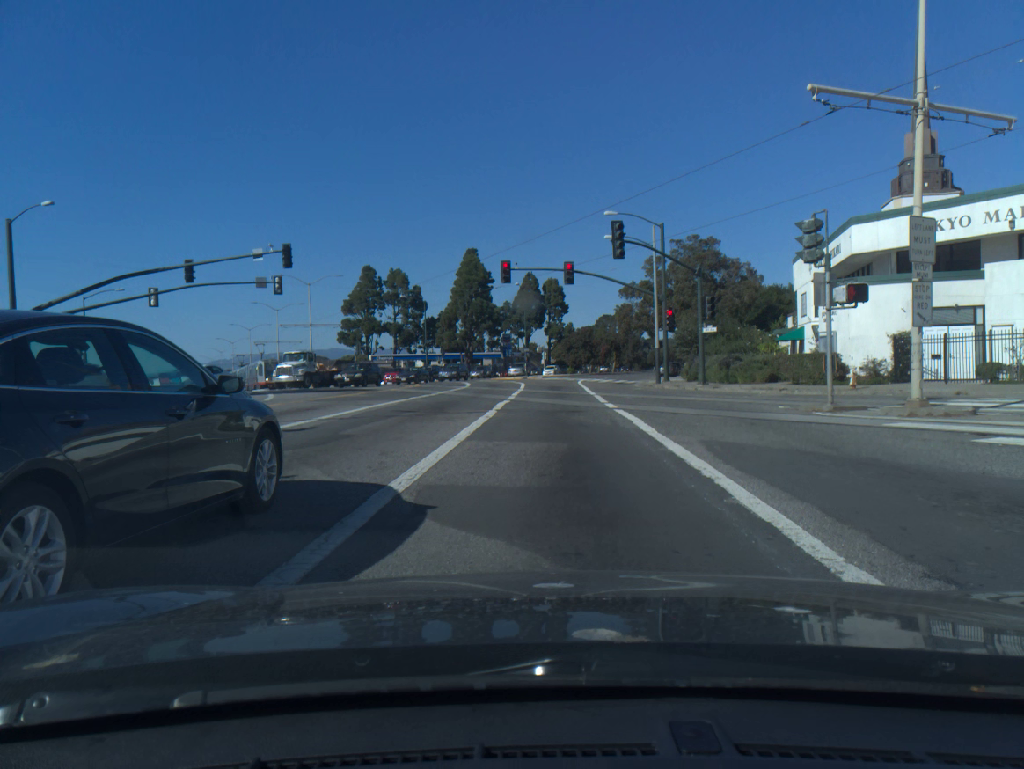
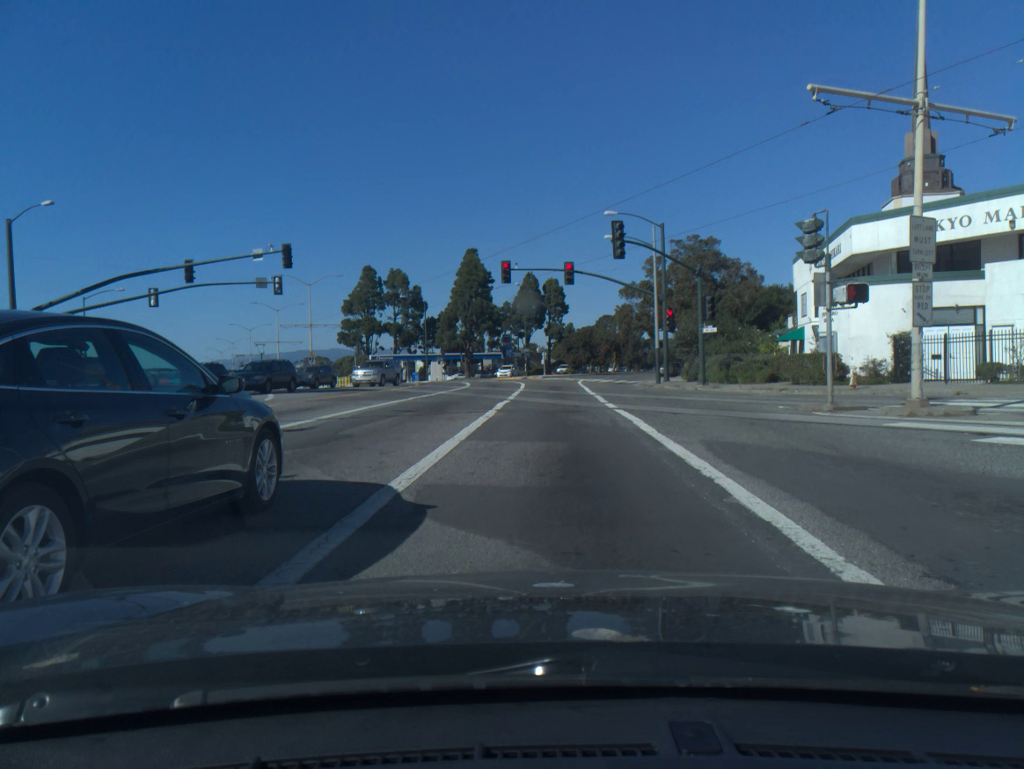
(0.0, 0.0) m; 0°
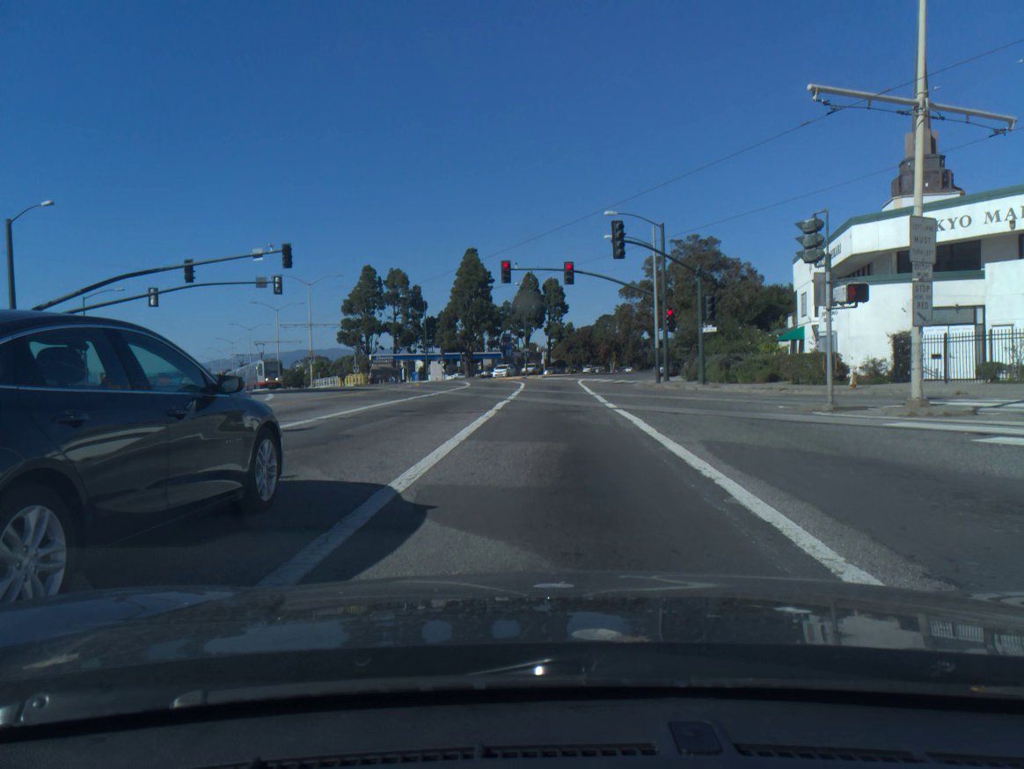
(0.0, 0.0) m; 0°
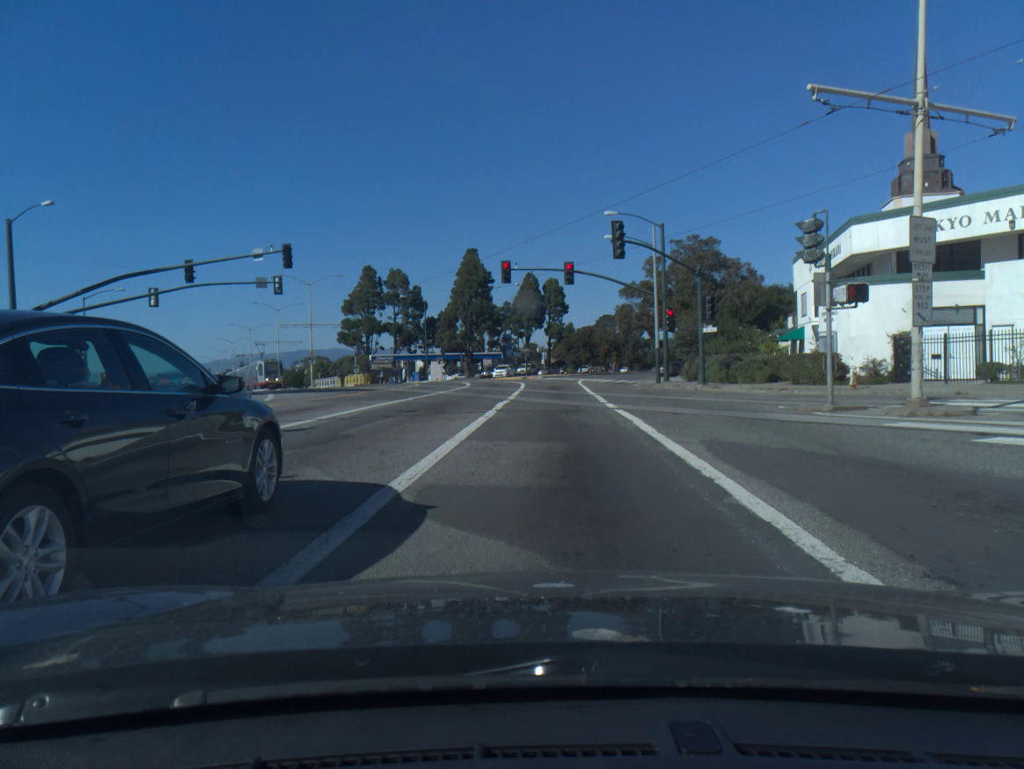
(0.0, 0.0) m; 0°
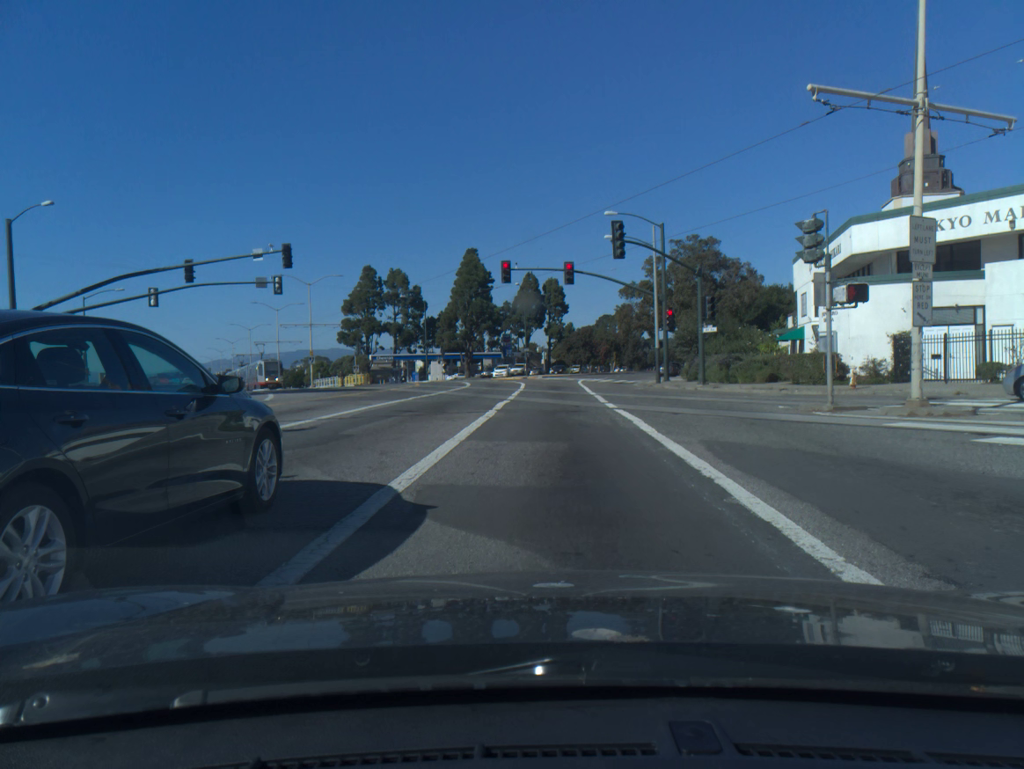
(0.0, 0.0) m; 0°
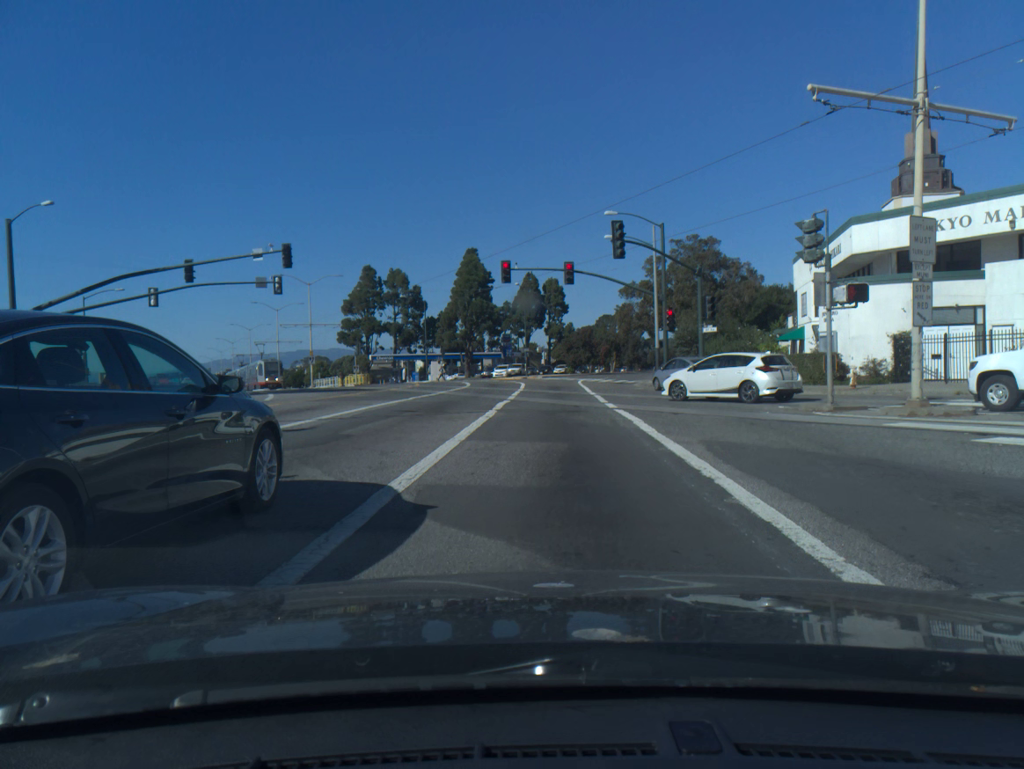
(0.0, 0.0) m; 0°
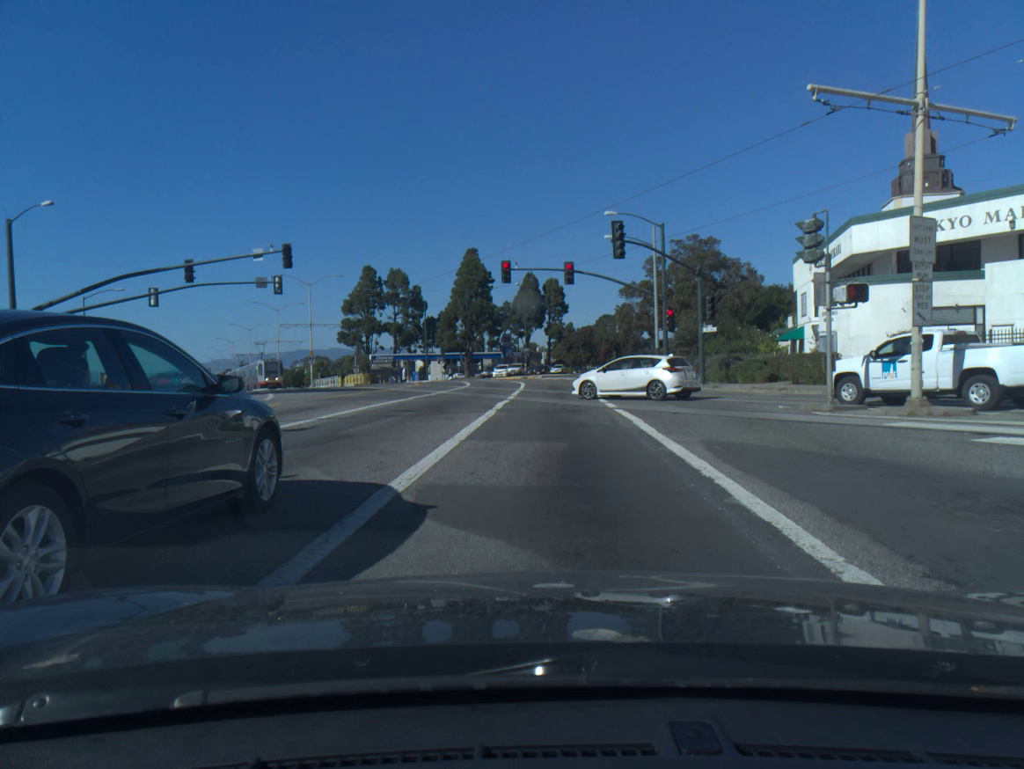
(0.0, 0.0) m; 0°
